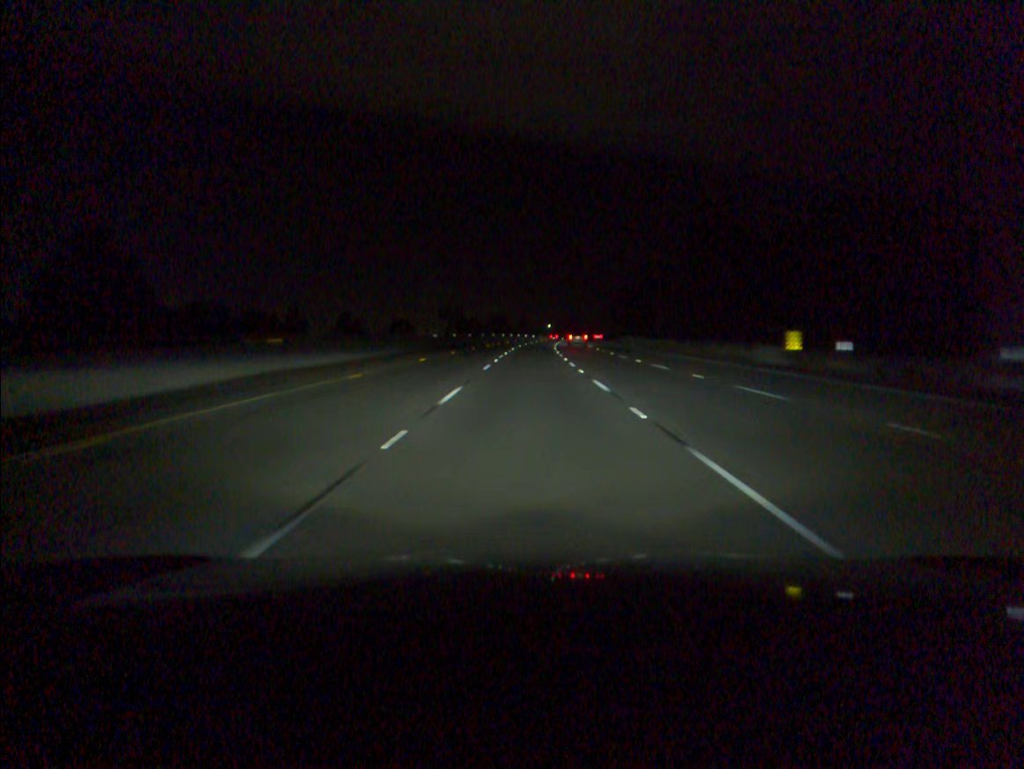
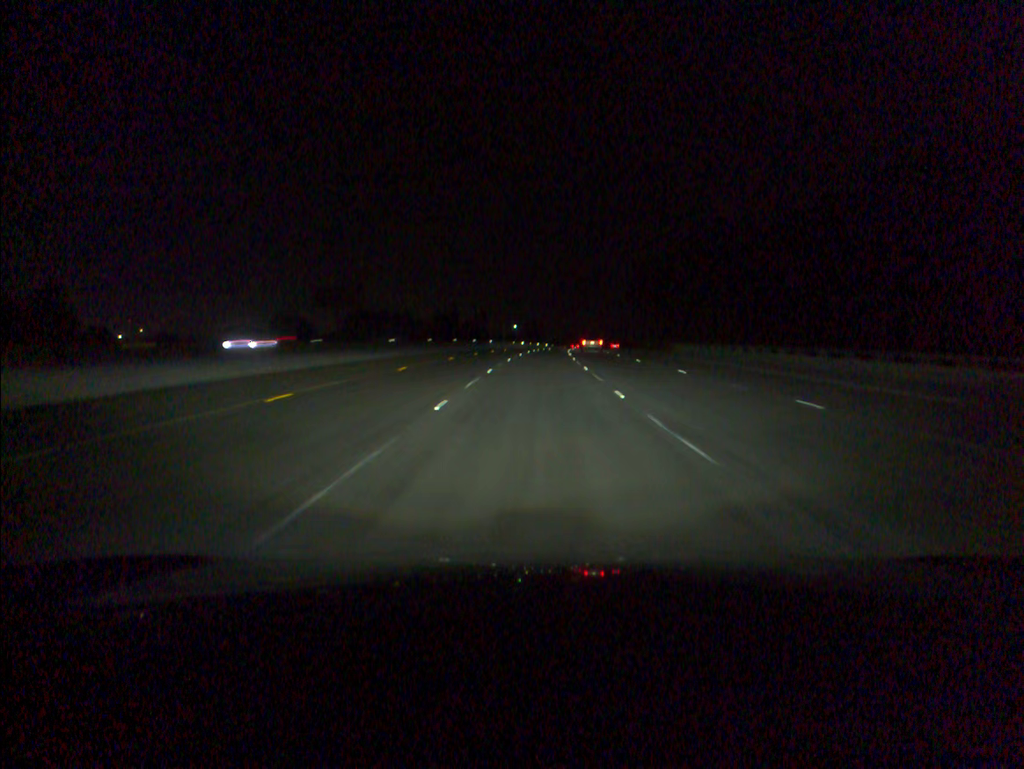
(+1.2, +96.2) m; +3°
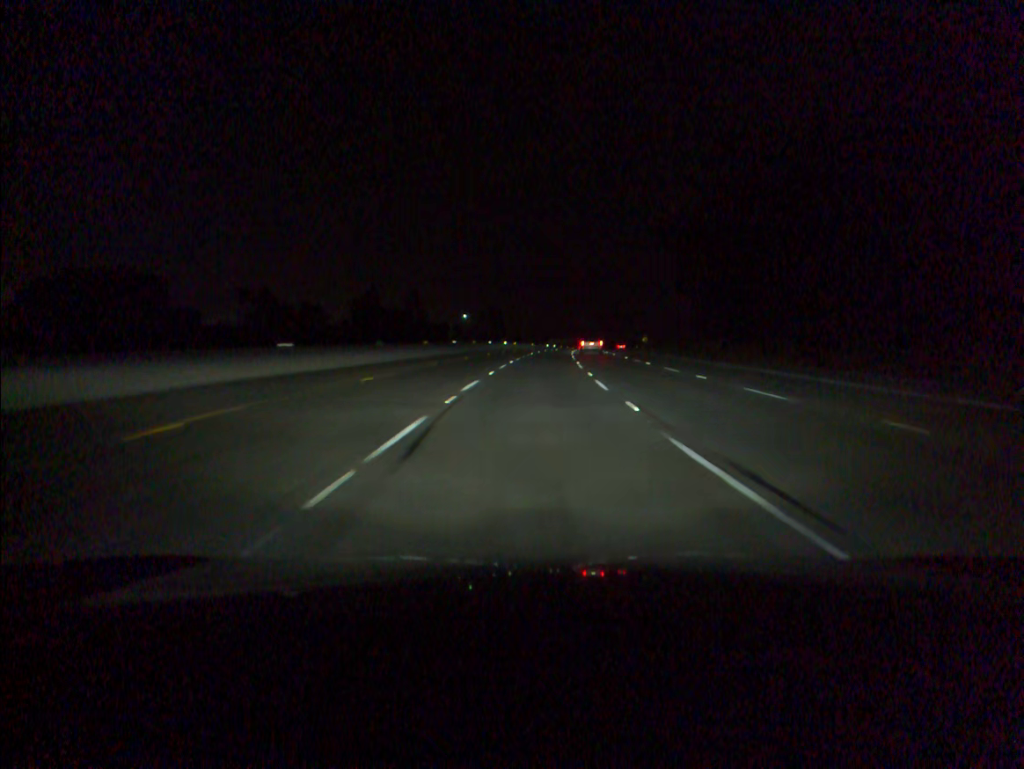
(+2.0, +77.6) m; +3°
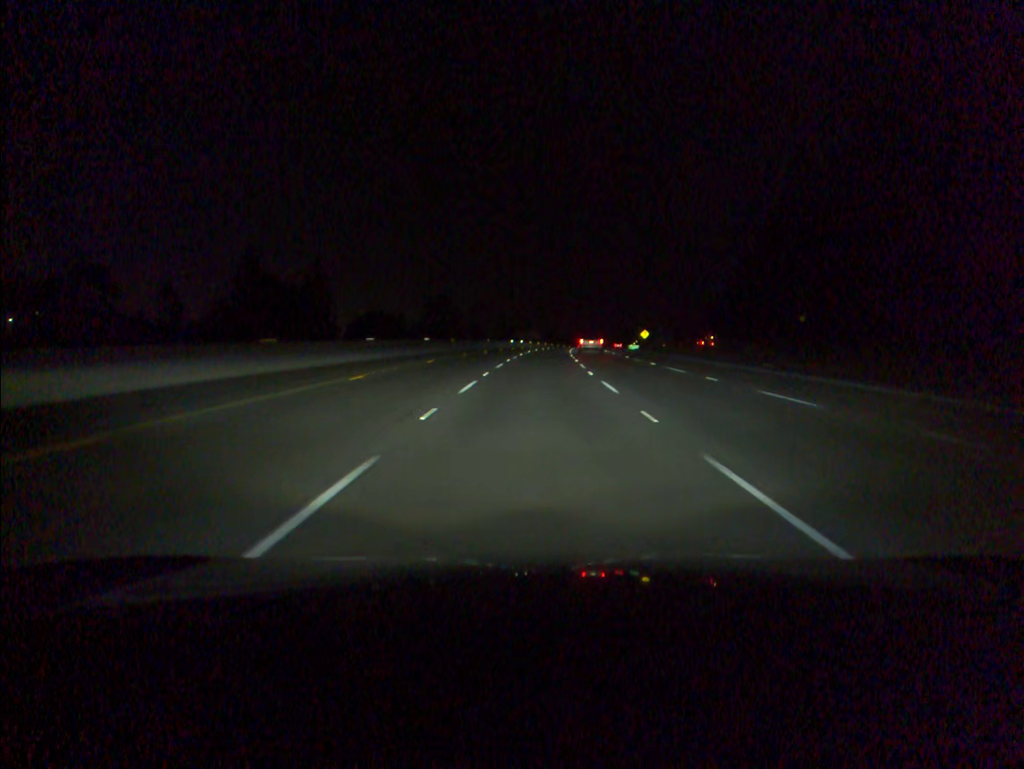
(+1.3, +58.9) m; +3°
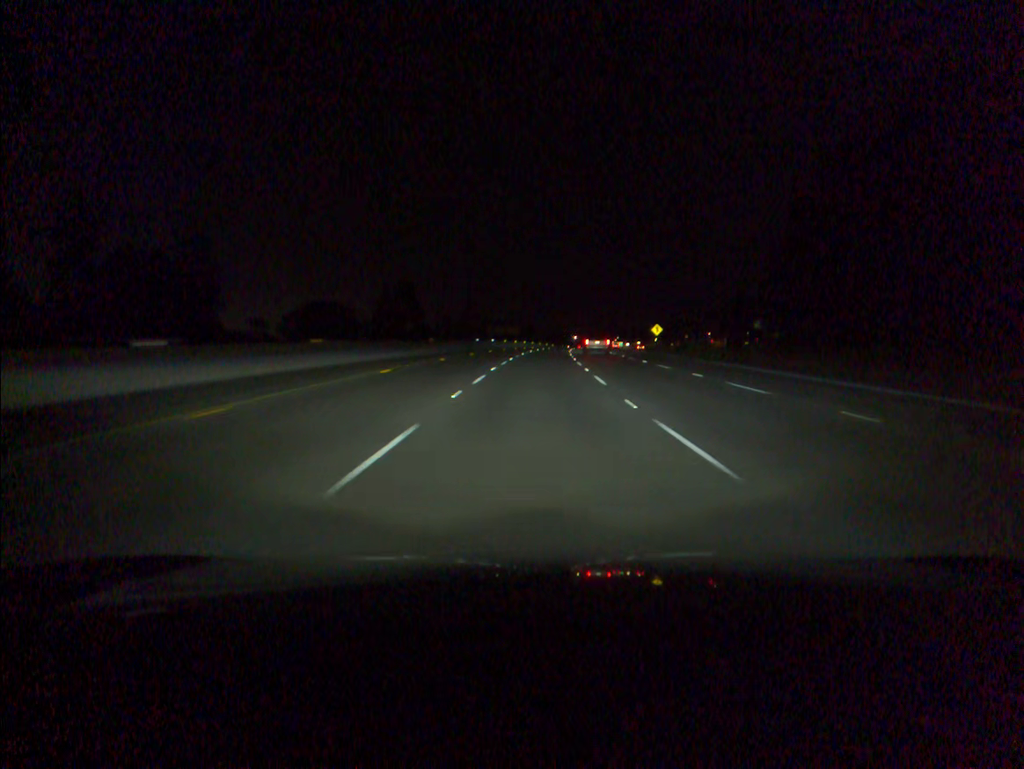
(+0.6, +39.6) m; +2°
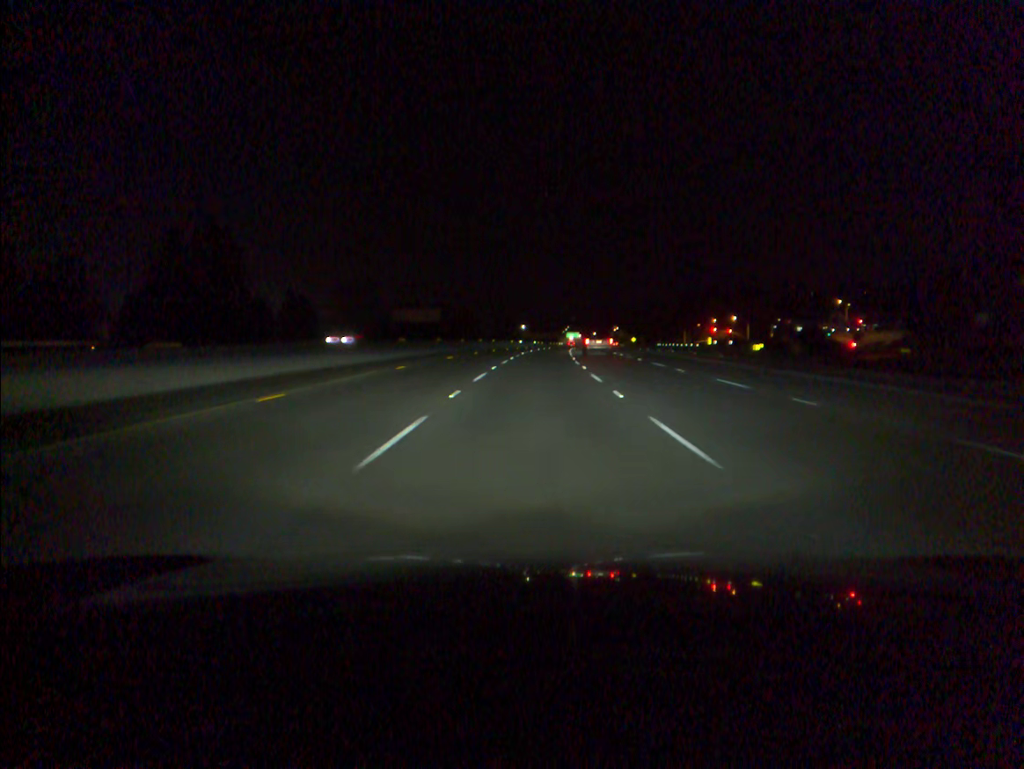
(+3.5, +98.7) m; +4°
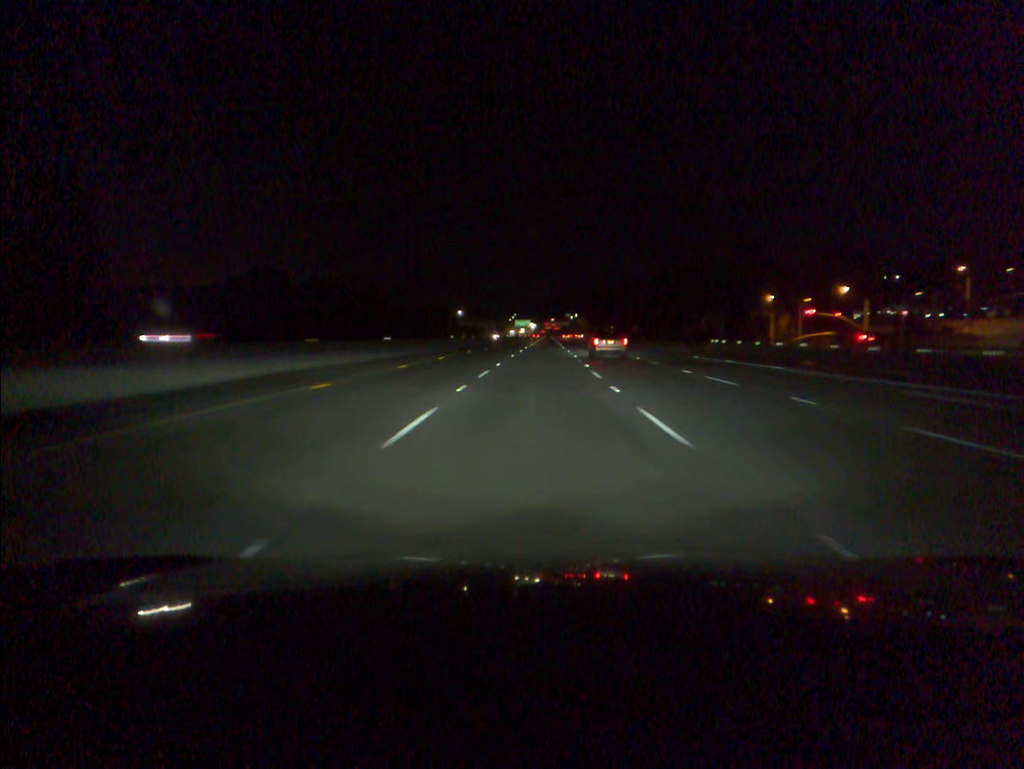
(+3.4, +98.4) m; +4°
